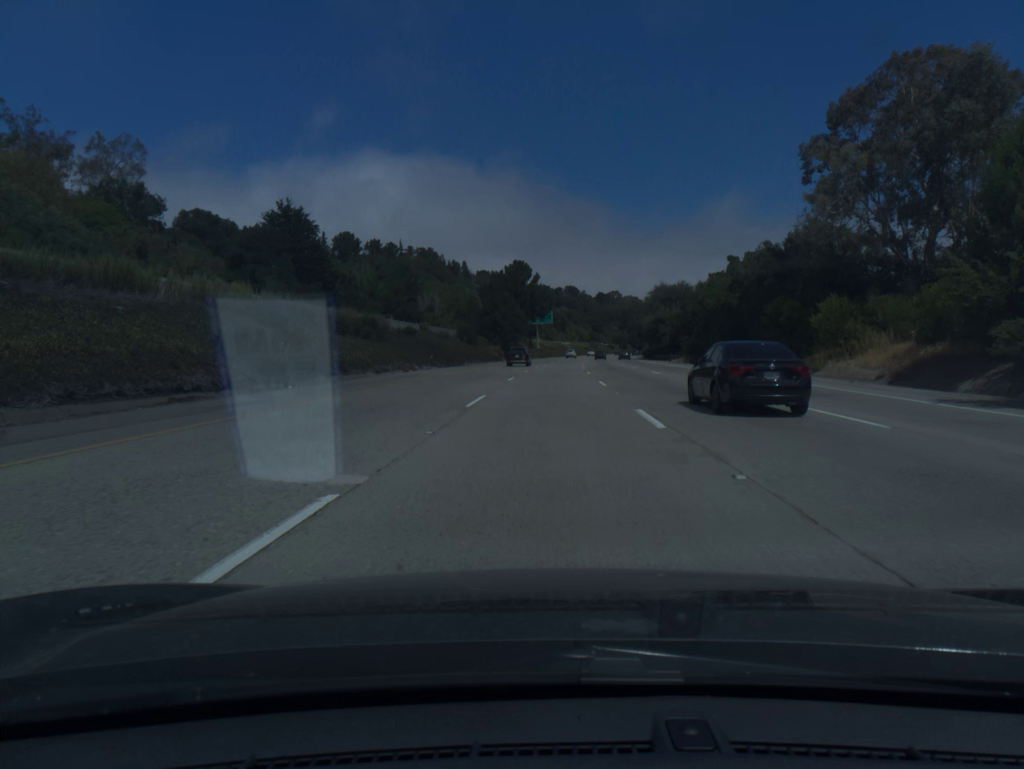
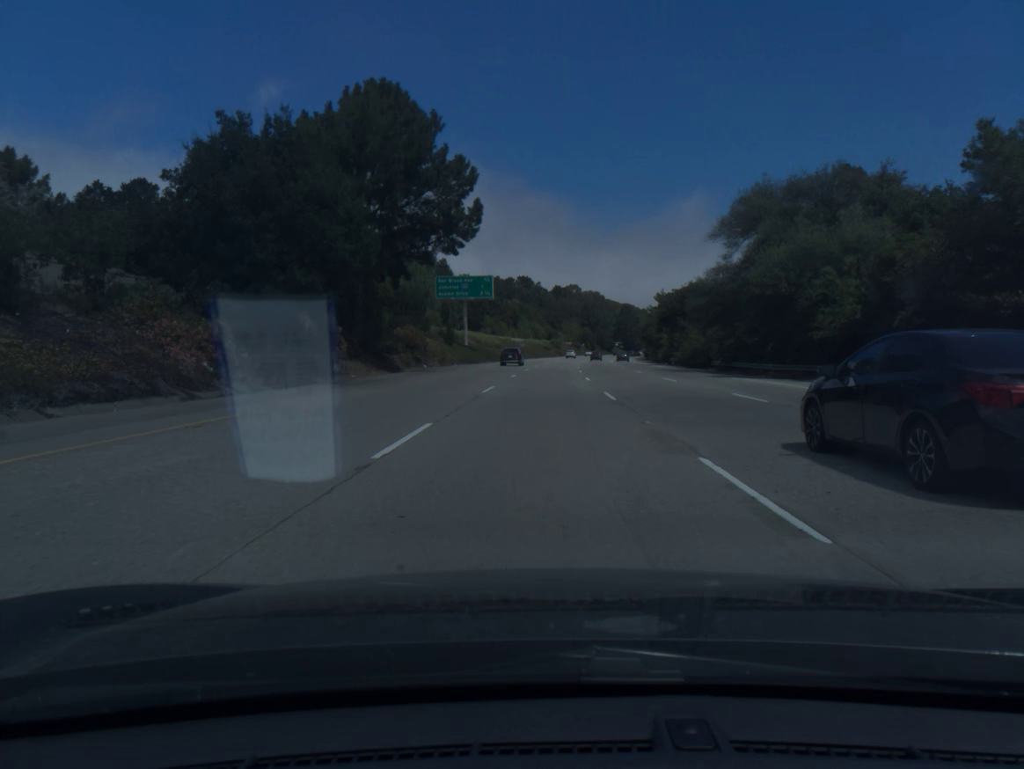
(+3.0, +81.1) m; +4°
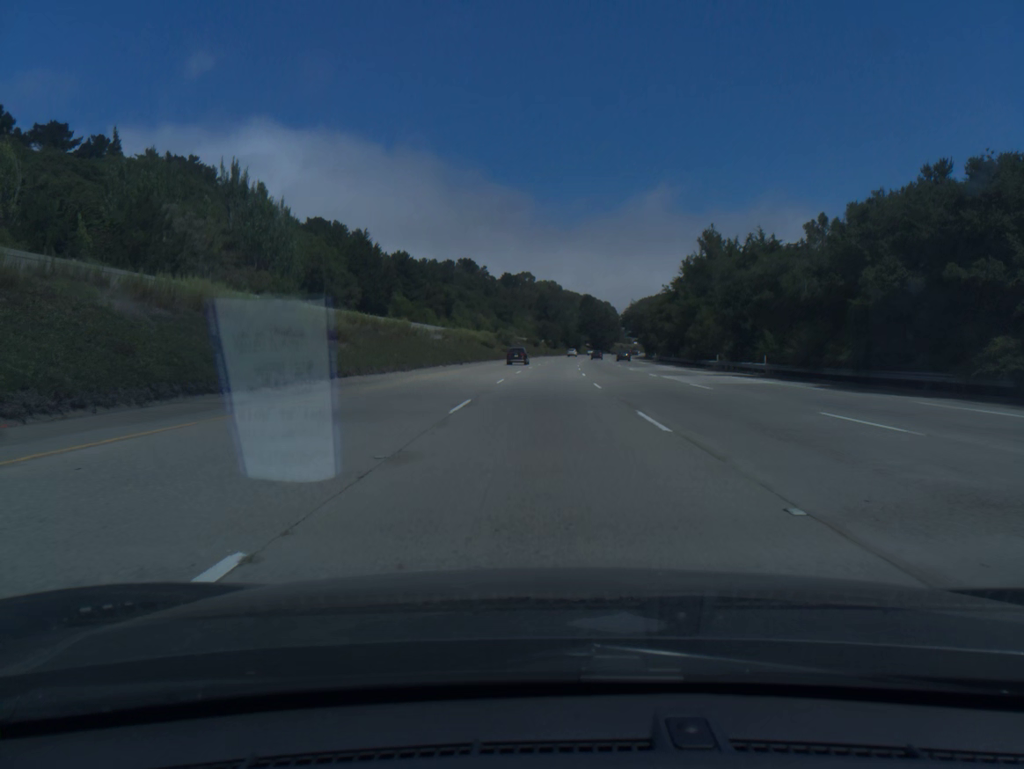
(+2.4, +81.2) m; +3°
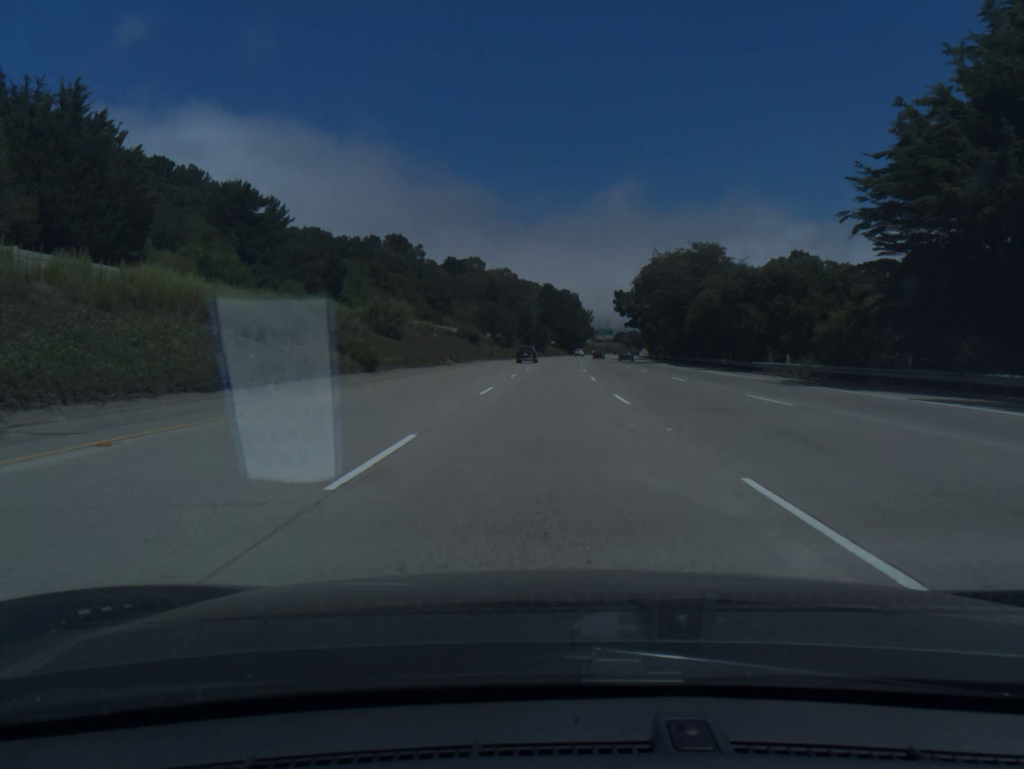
(+2.4, +81.2) m; +3°
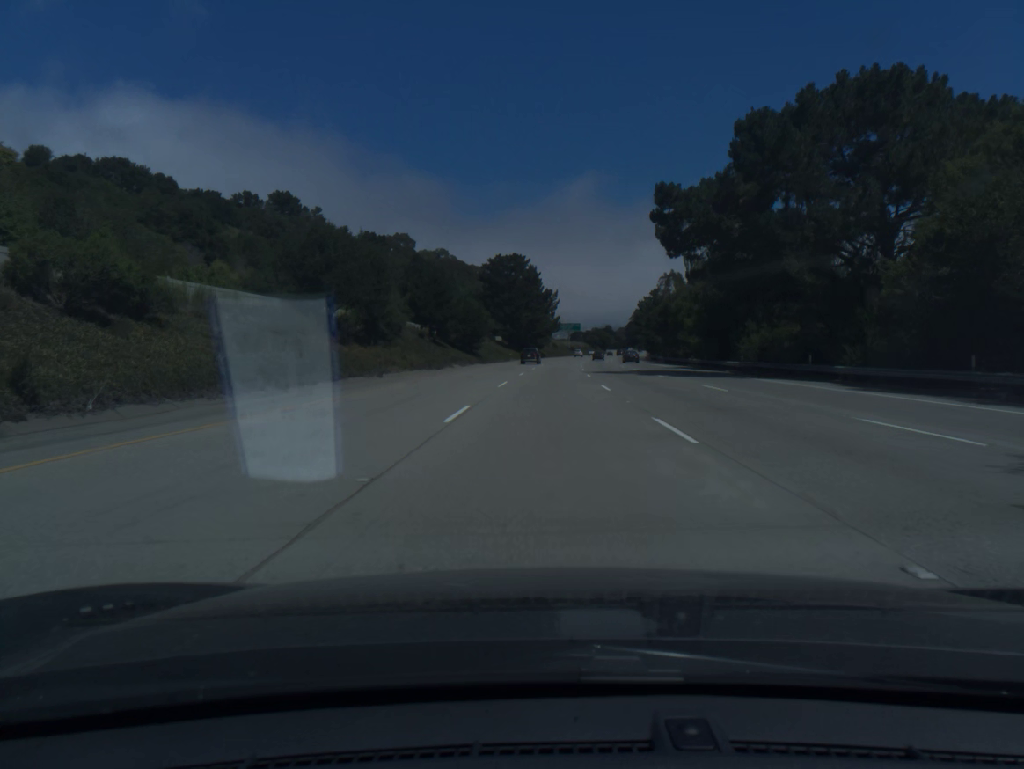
(+2.5, +80.9) m; +4°
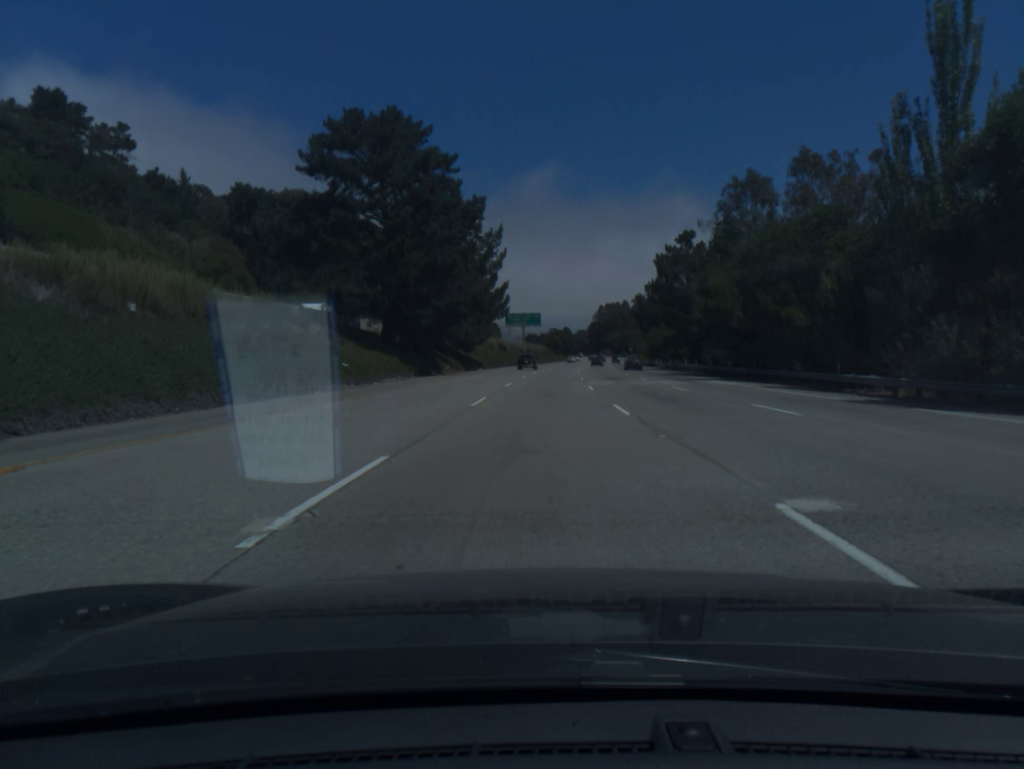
(+2.7, +81.0) m; +4°
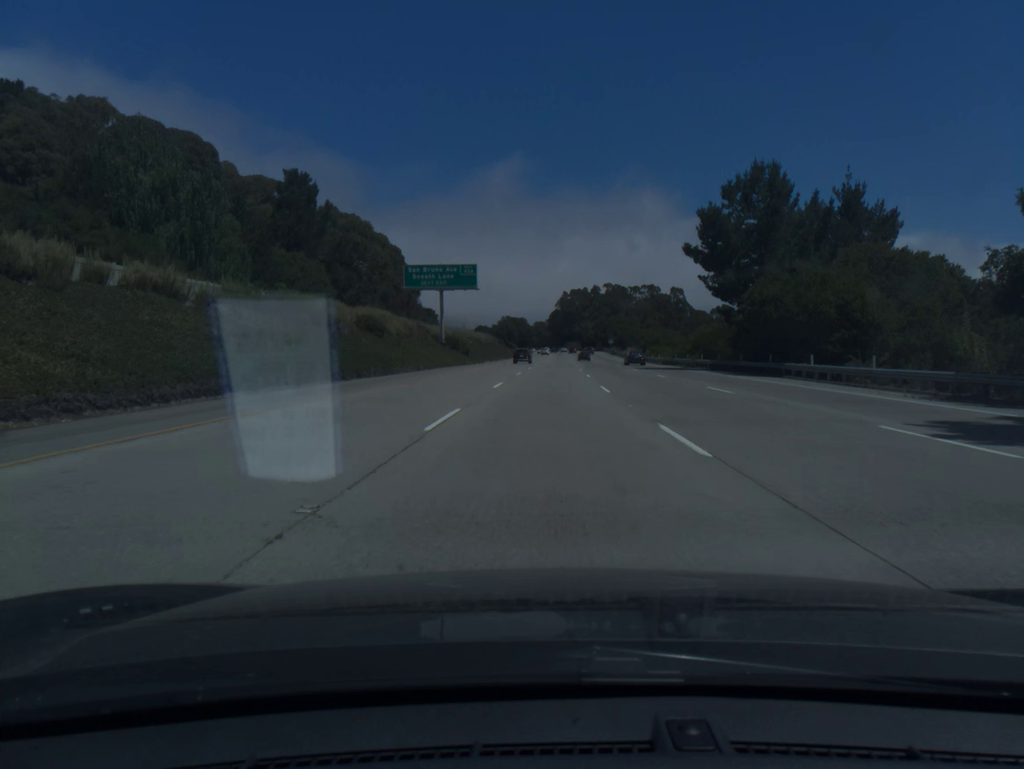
(+2.3, +81.0) m; +3°
